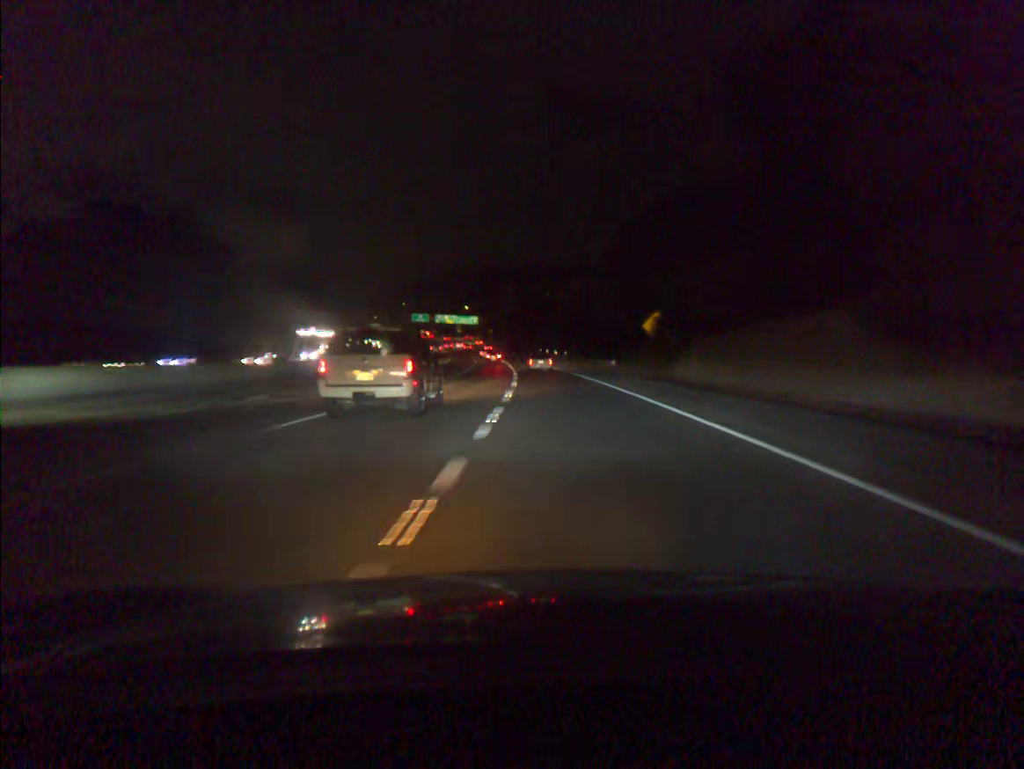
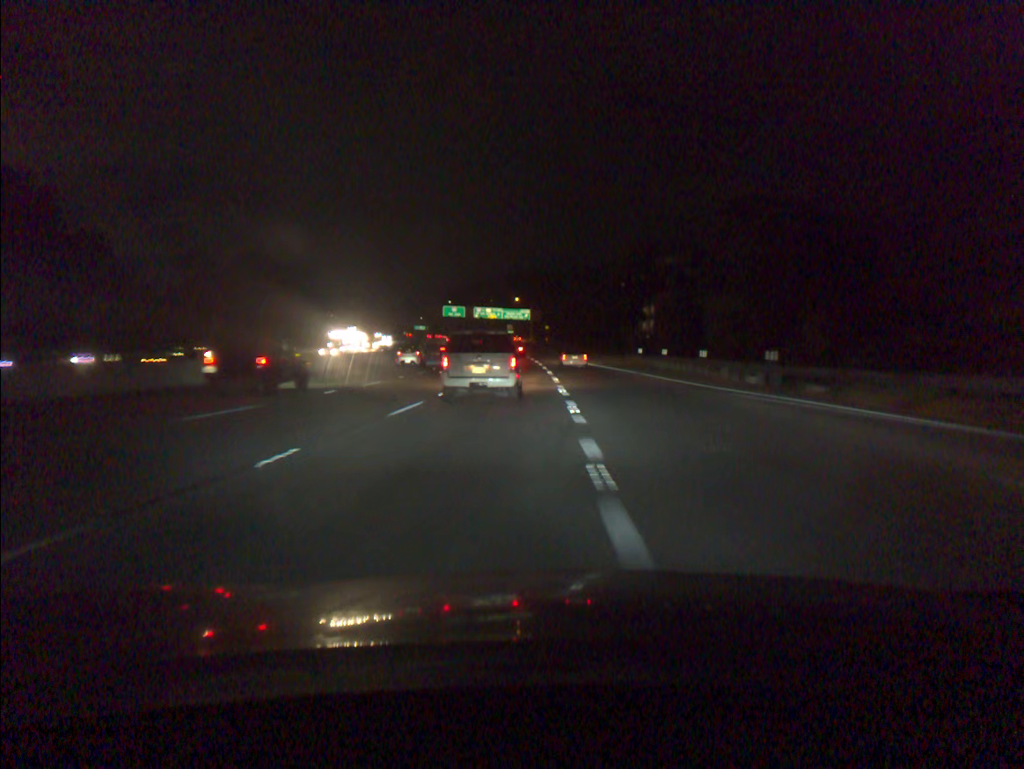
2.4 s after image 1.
(-2.8, +69.7) m; -5°
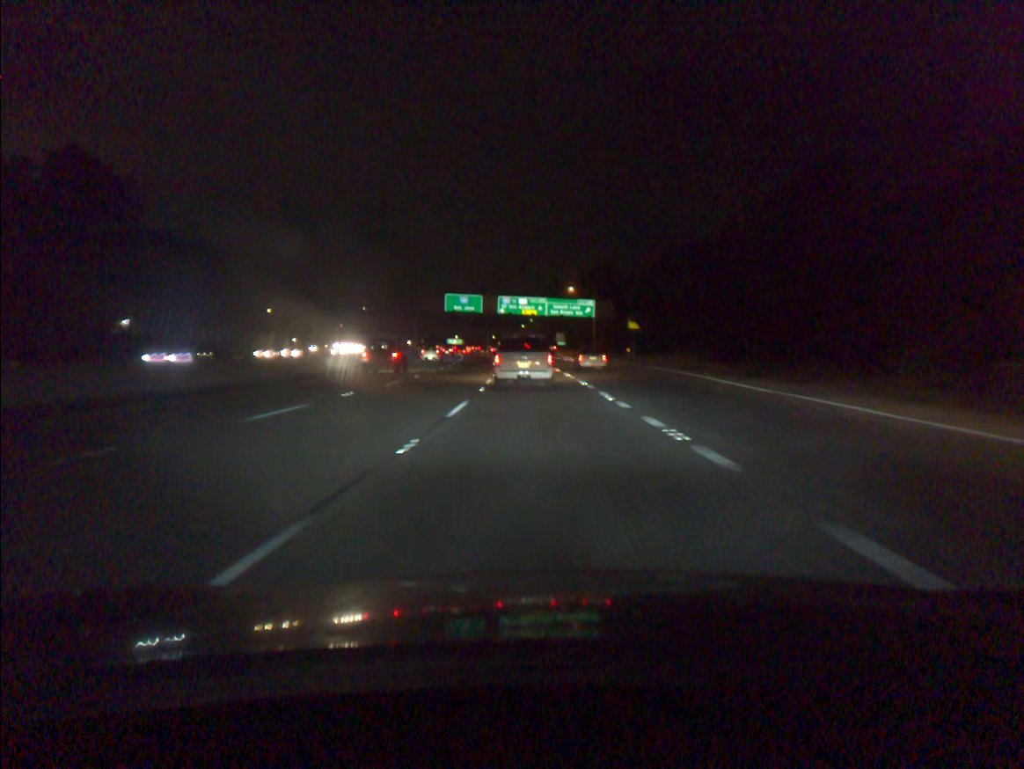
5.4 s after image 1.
(-3.0, +85.9) m; -4°
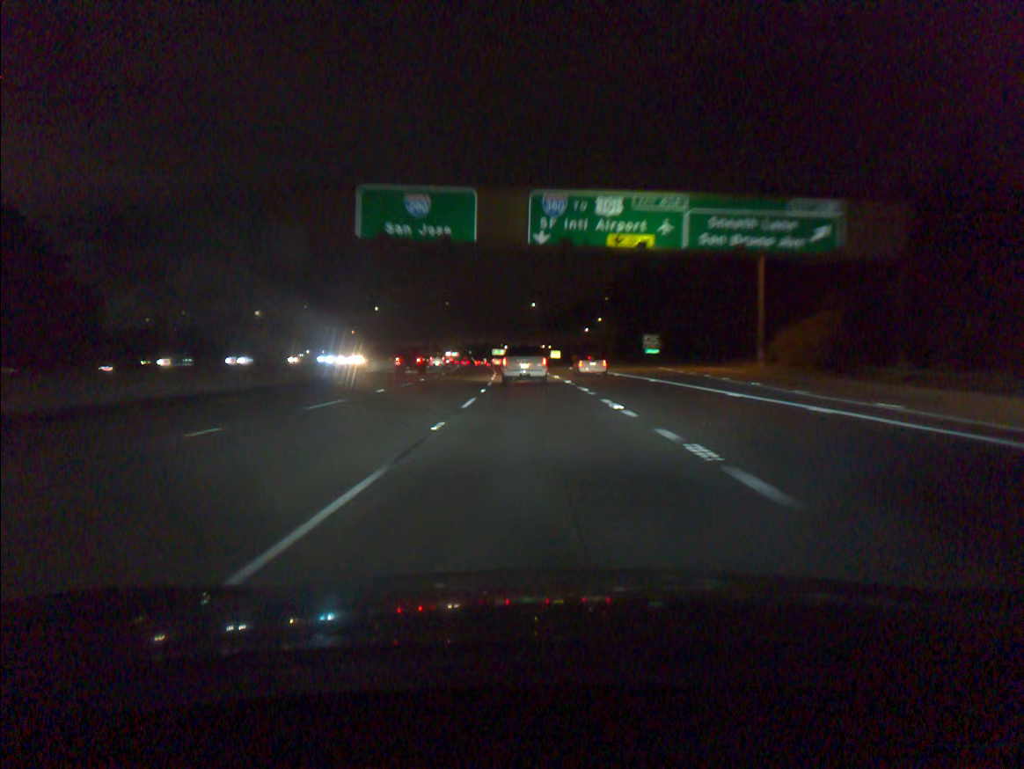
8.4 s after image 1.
(-2.9, +82.4) m; -4°
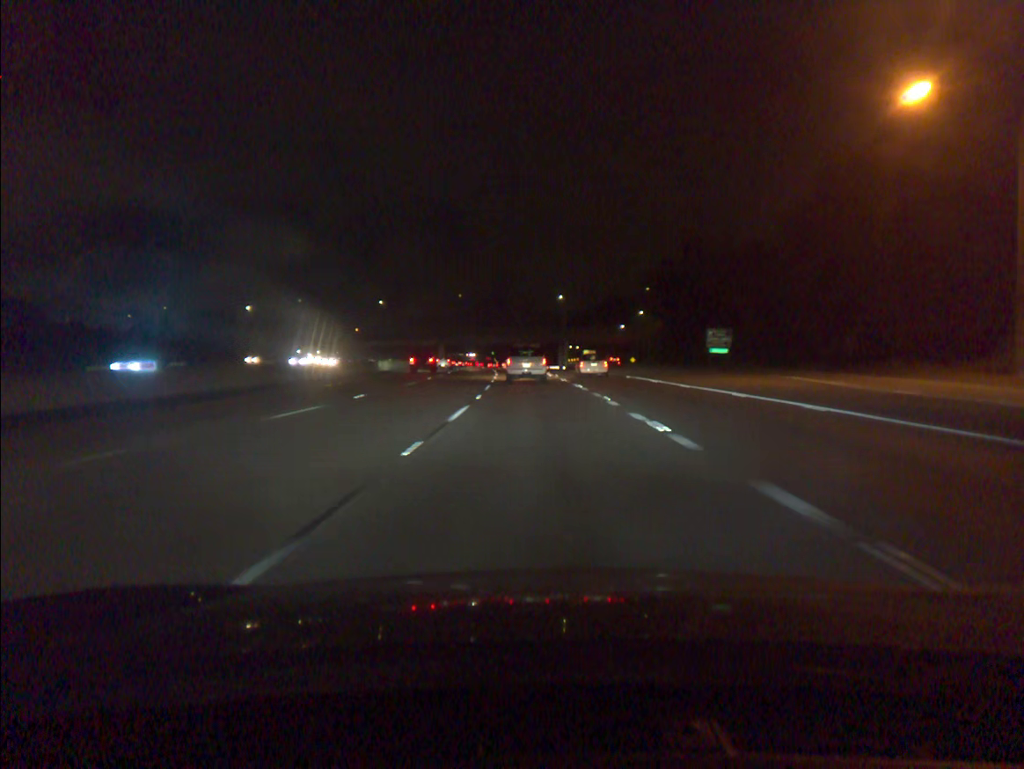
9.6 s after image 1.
(-0.5, +32.2) m; -2°
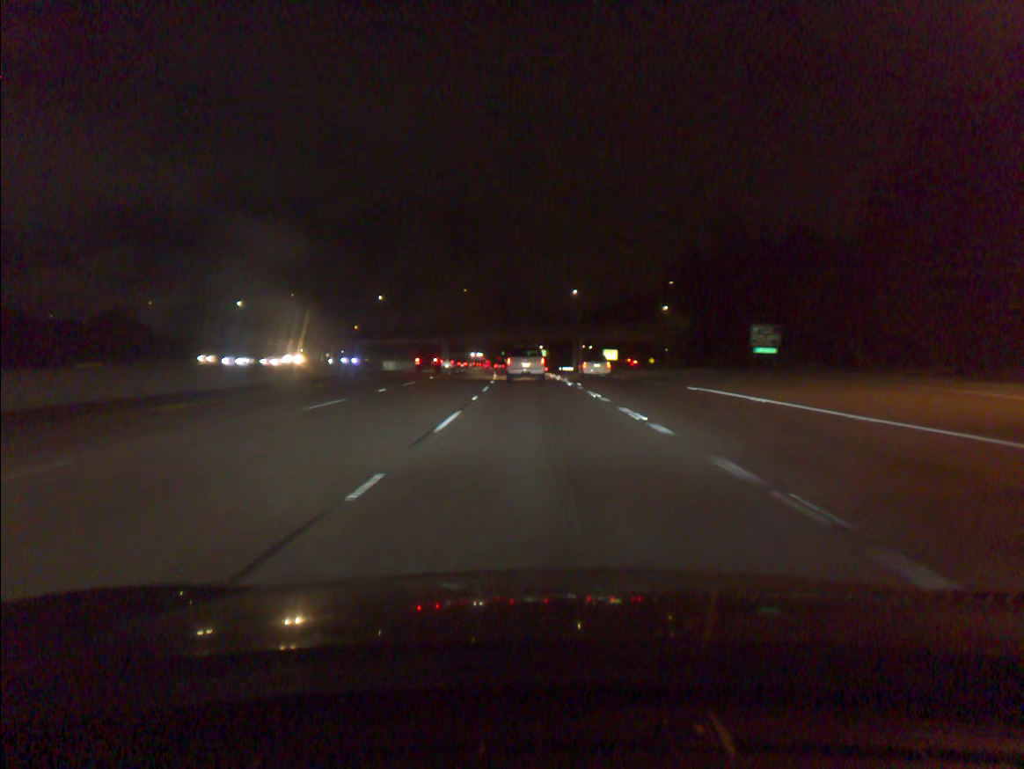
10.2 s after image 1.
(-0.1, +16.0) m; -1°
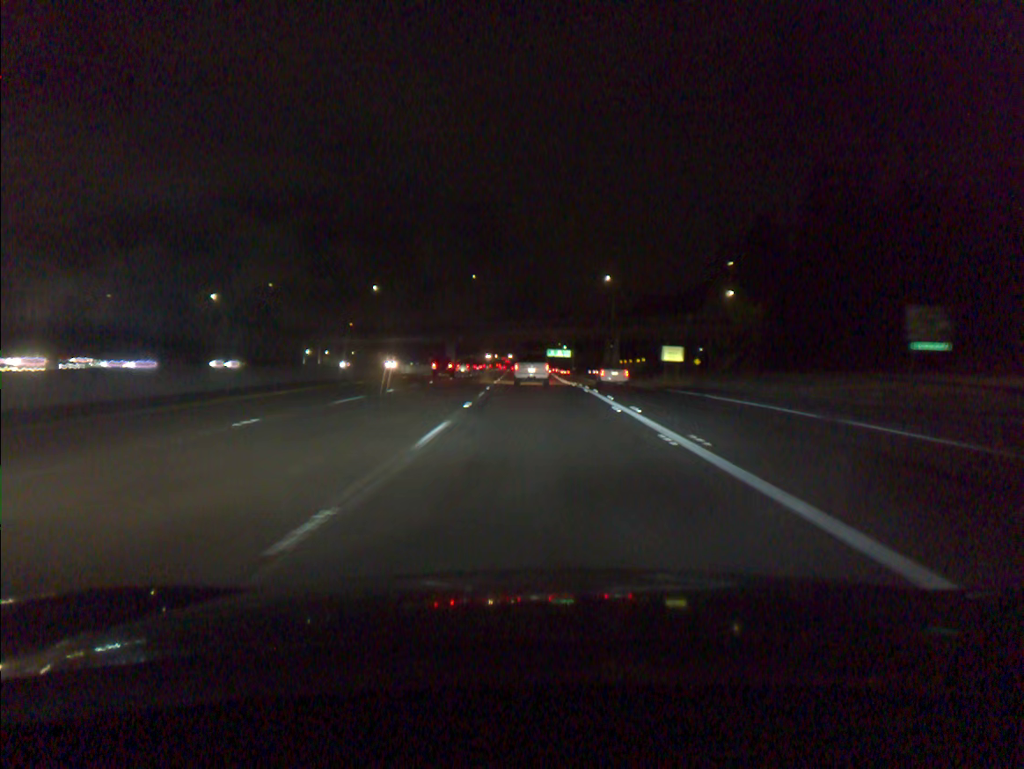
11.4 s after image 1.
(-0.5, +32.0) m; -2°
